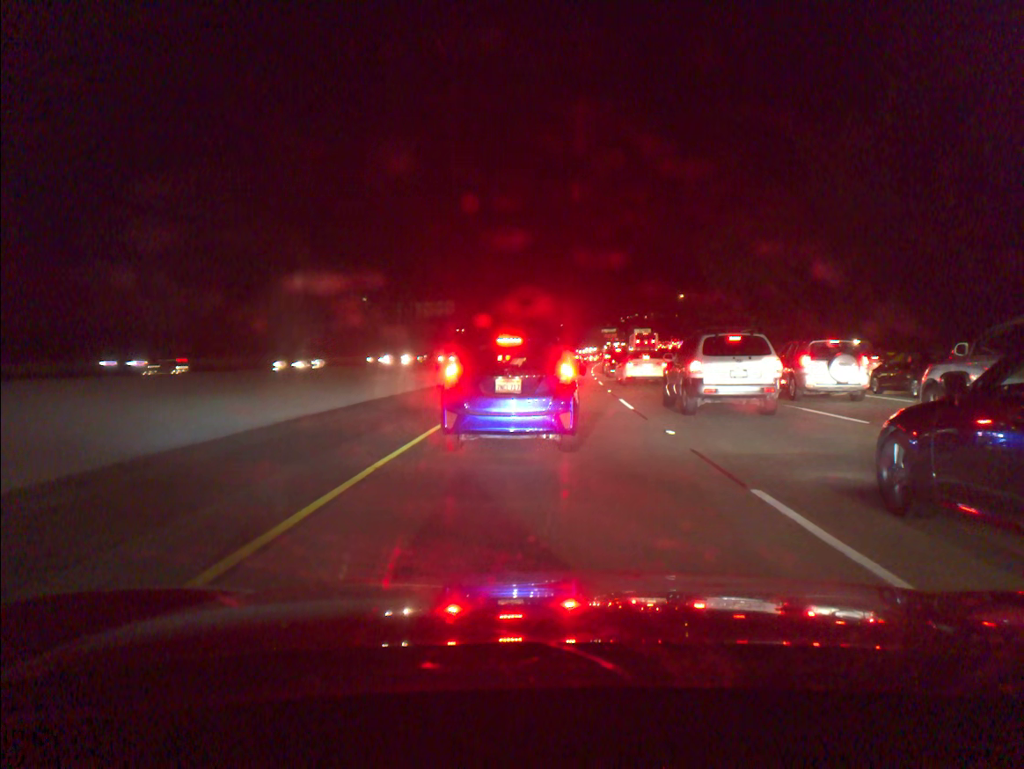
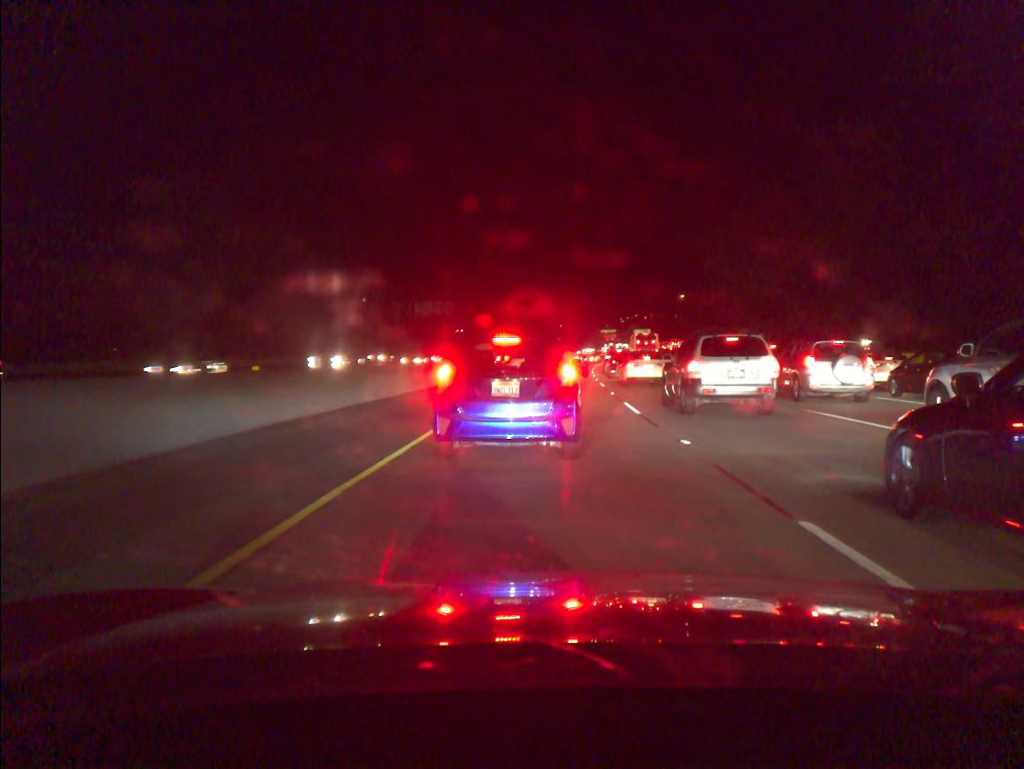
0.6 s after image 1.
(0.0, +1.3) m; 0°
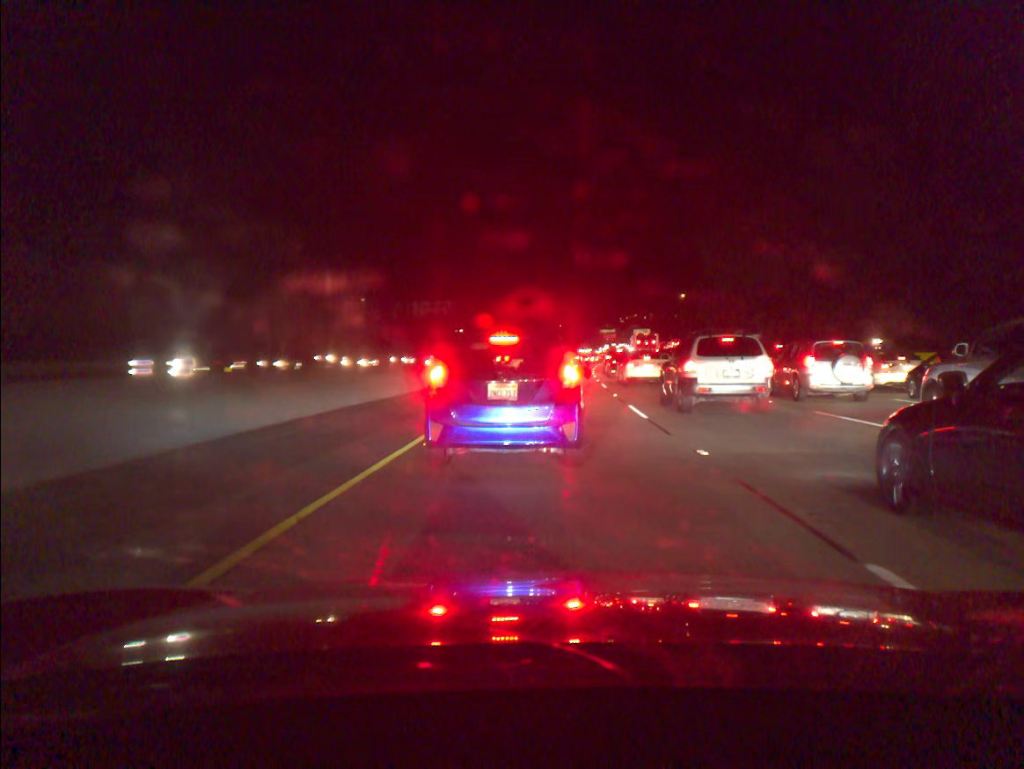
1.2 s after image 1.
(0.0, +1.2) m; 0°
